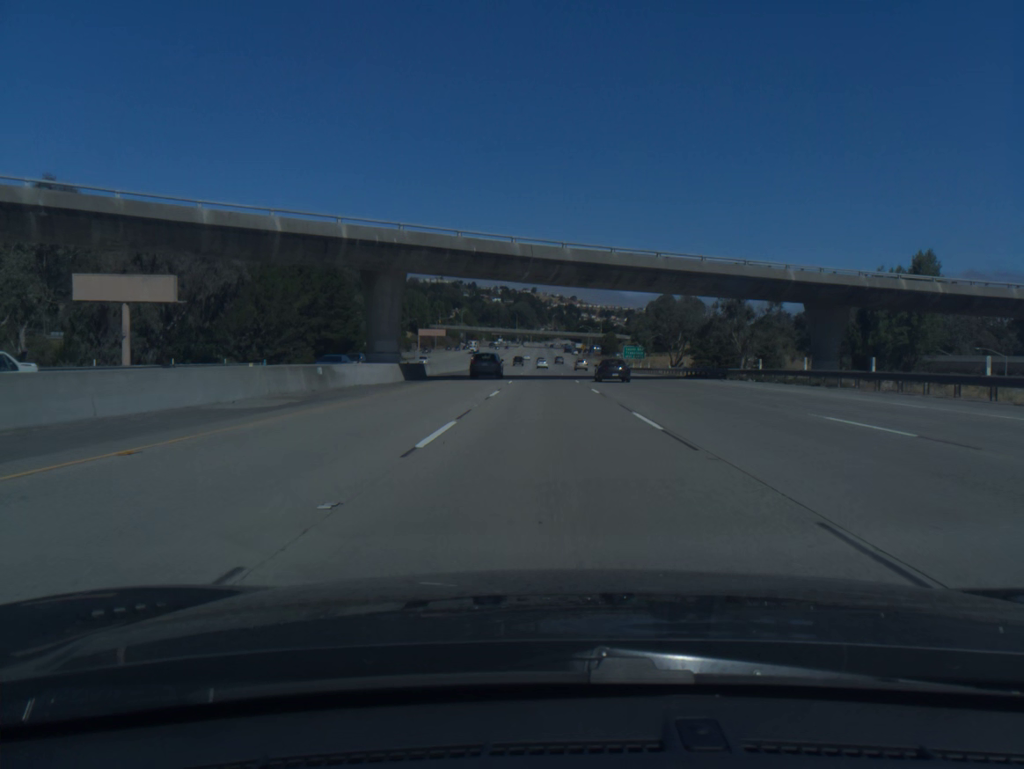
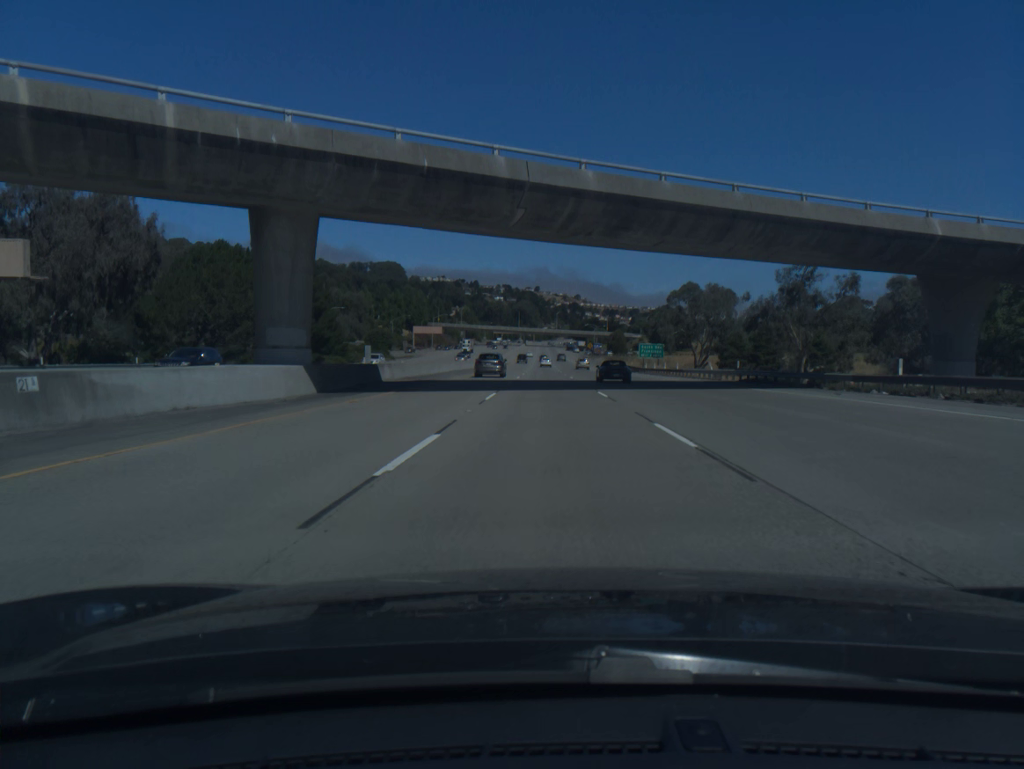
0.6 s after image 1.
(0.0, +17.4) m; 0°
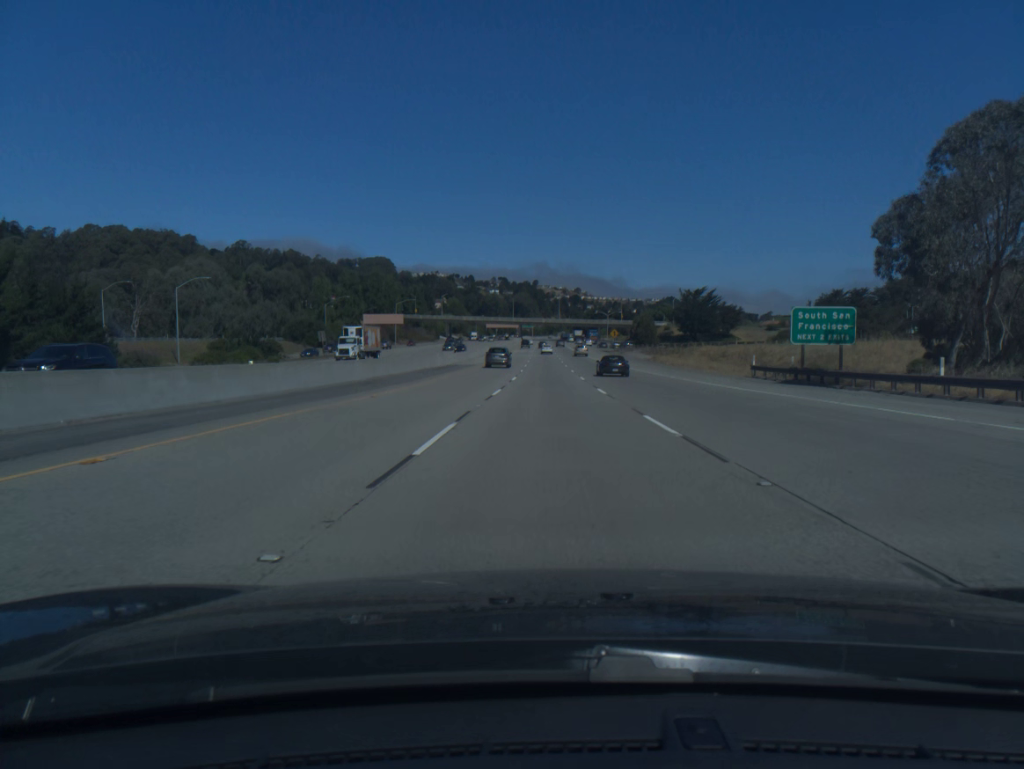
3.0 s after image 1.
(-0.1, +71.0) m; 0°
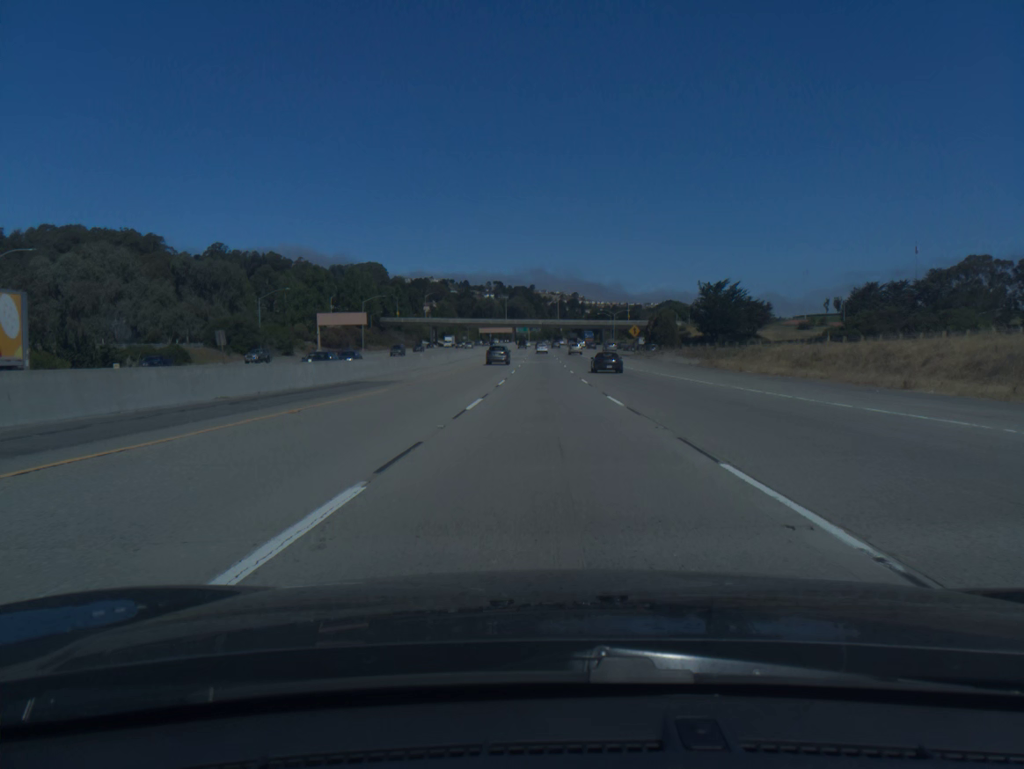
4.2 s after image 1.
(+0.1, +36.1) m; 0°
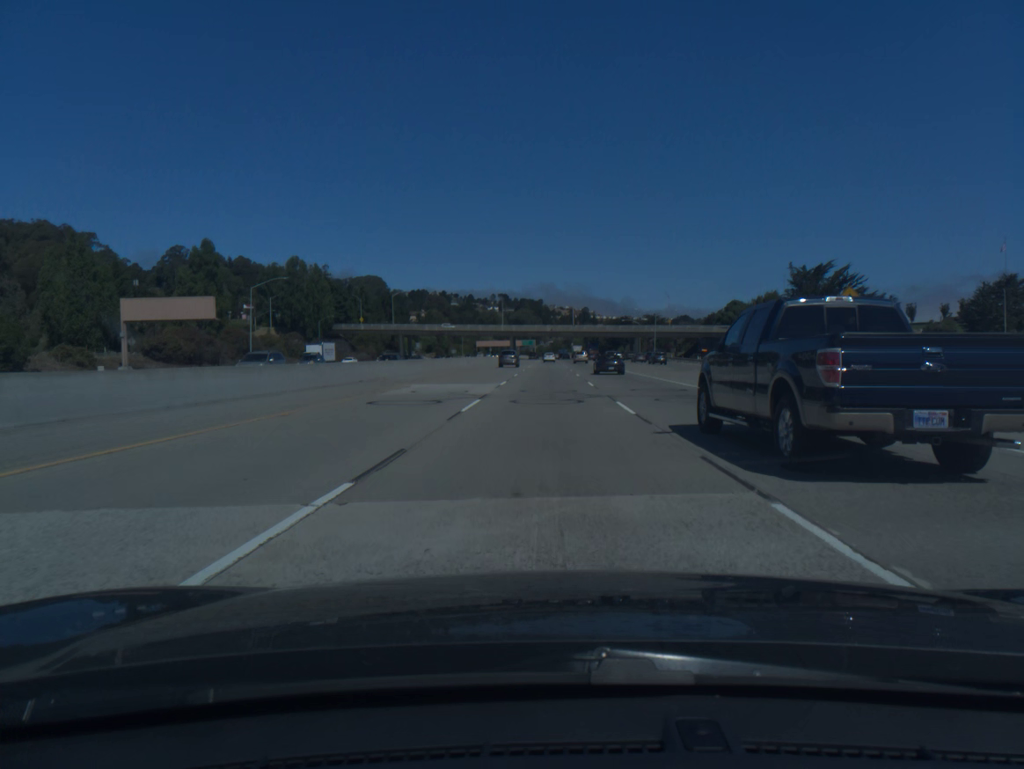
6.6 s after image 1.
(-0.3, +73.4) m; -1°
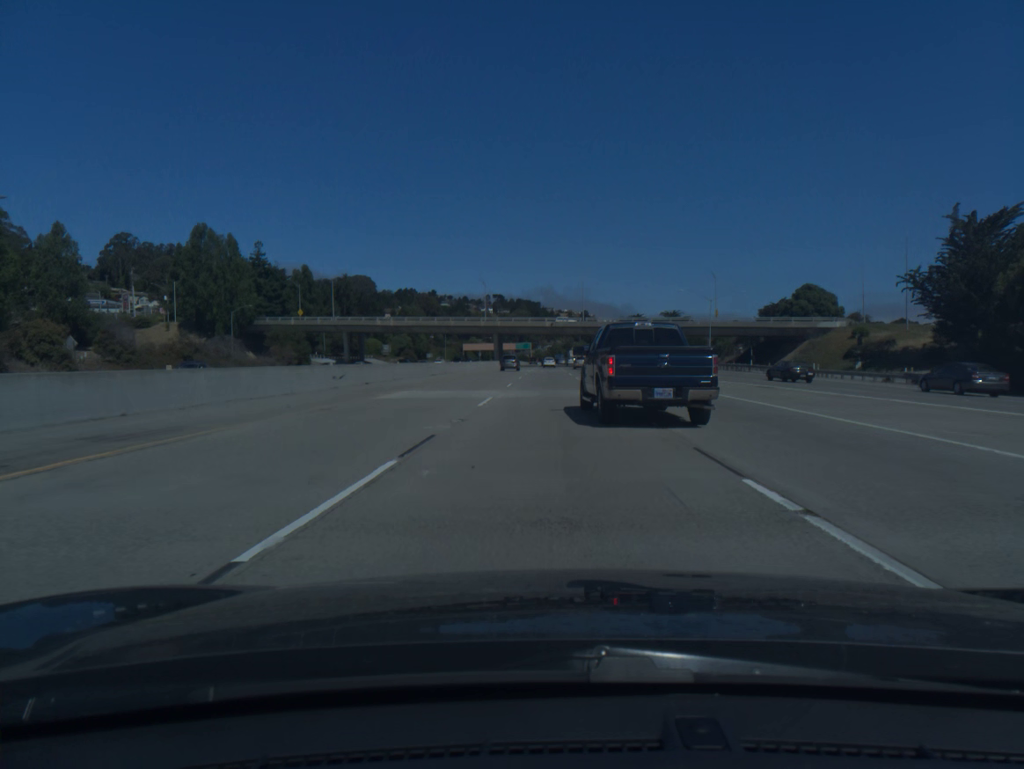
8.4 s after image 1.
(0.0, +55.7) m; 0°
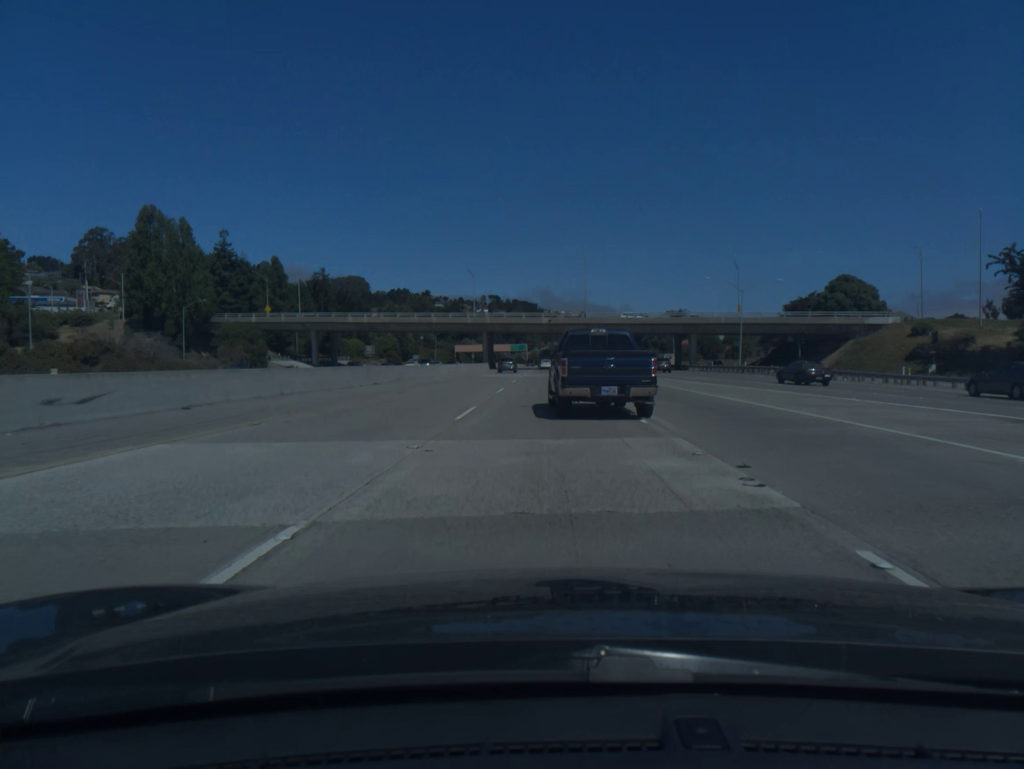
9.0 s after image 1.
(0.0, +18.7) m; 0°
